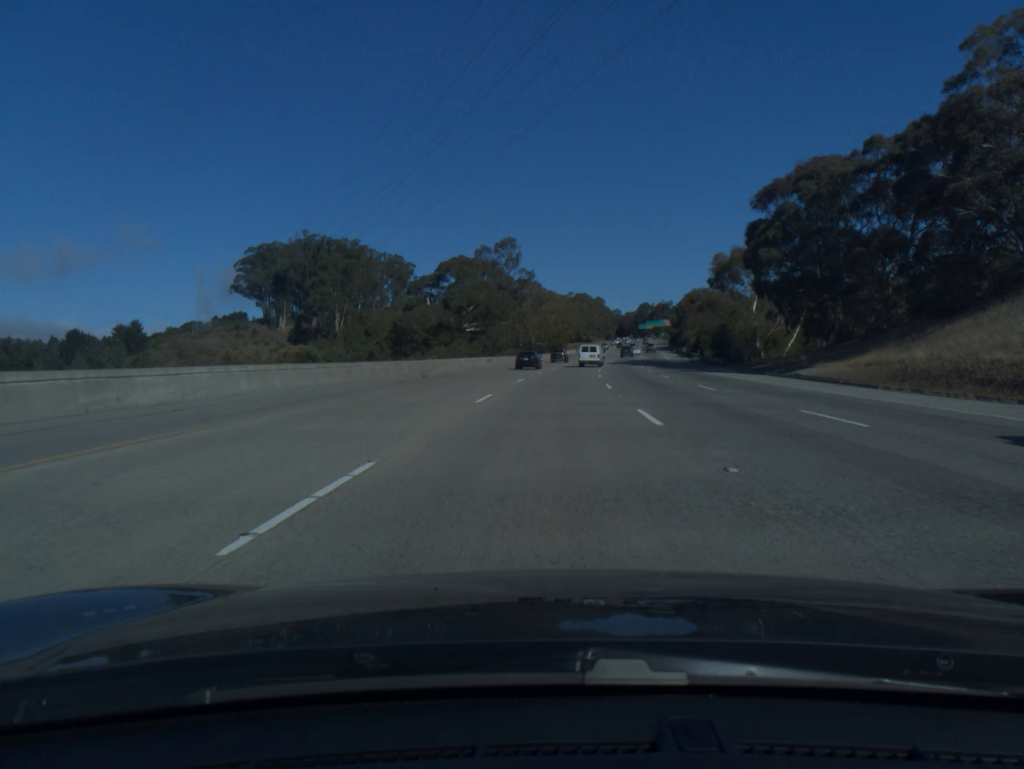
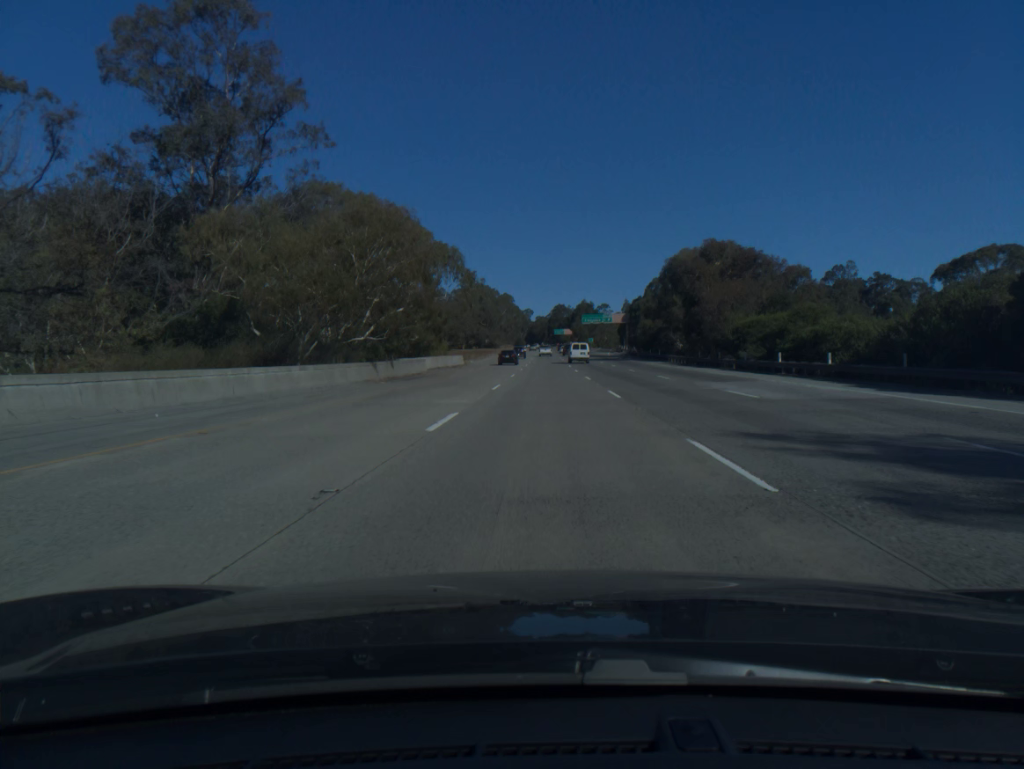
(+6.2, +94.8) m; +7°
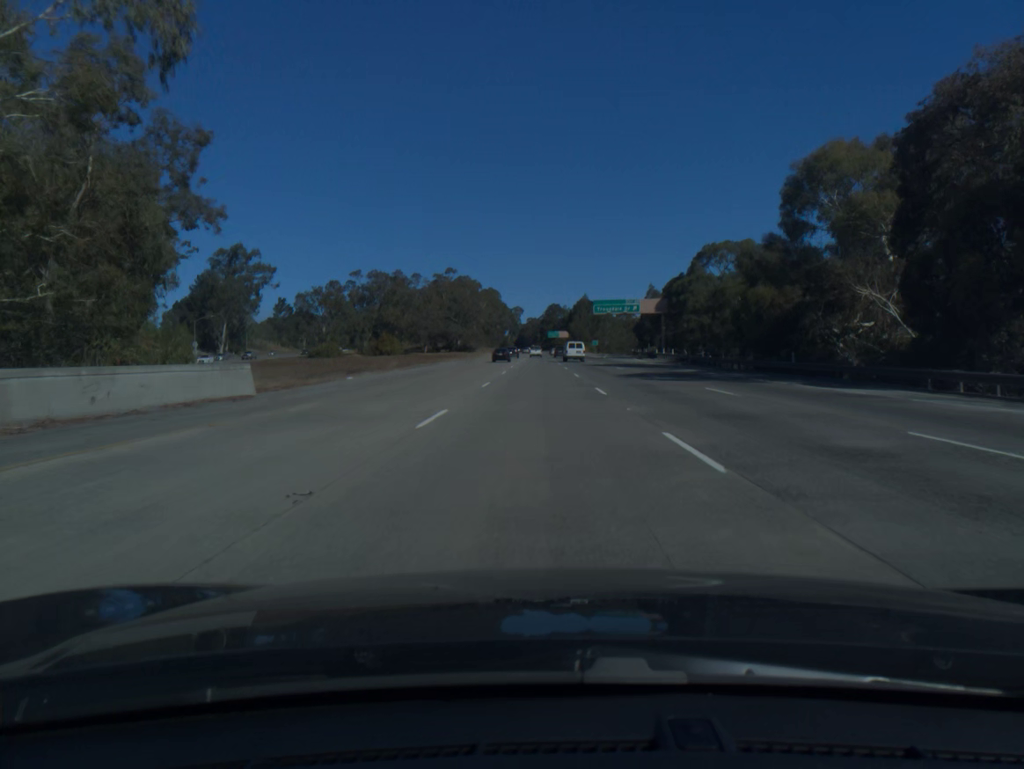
(+0.7, +57.9) m; +1°
